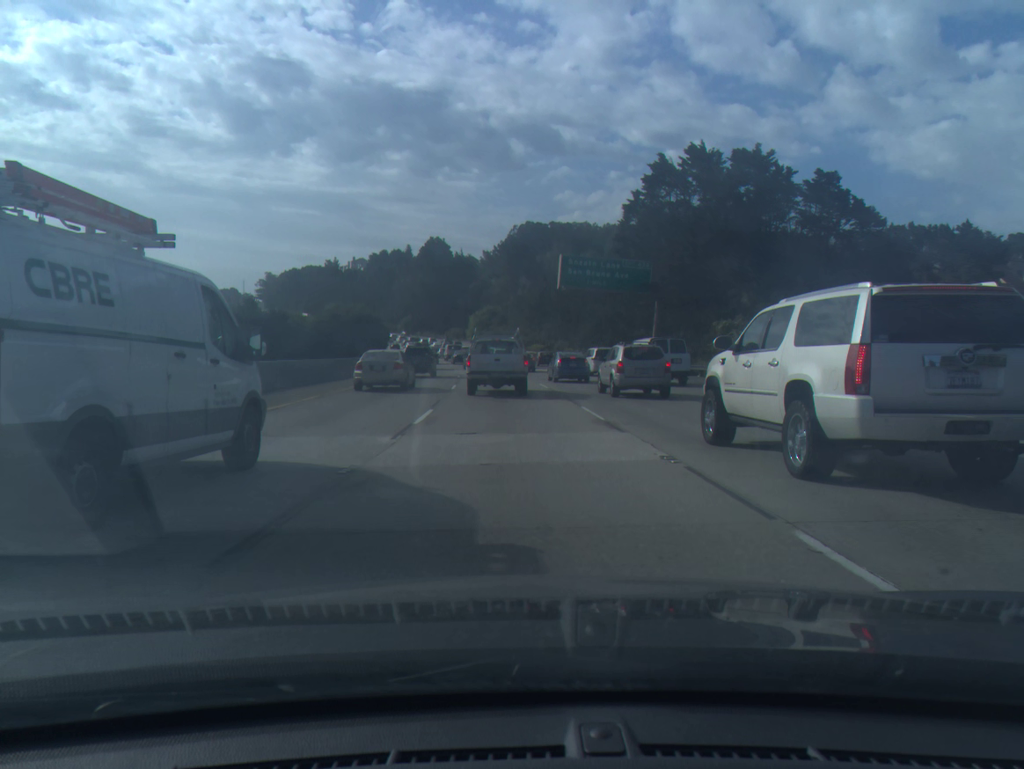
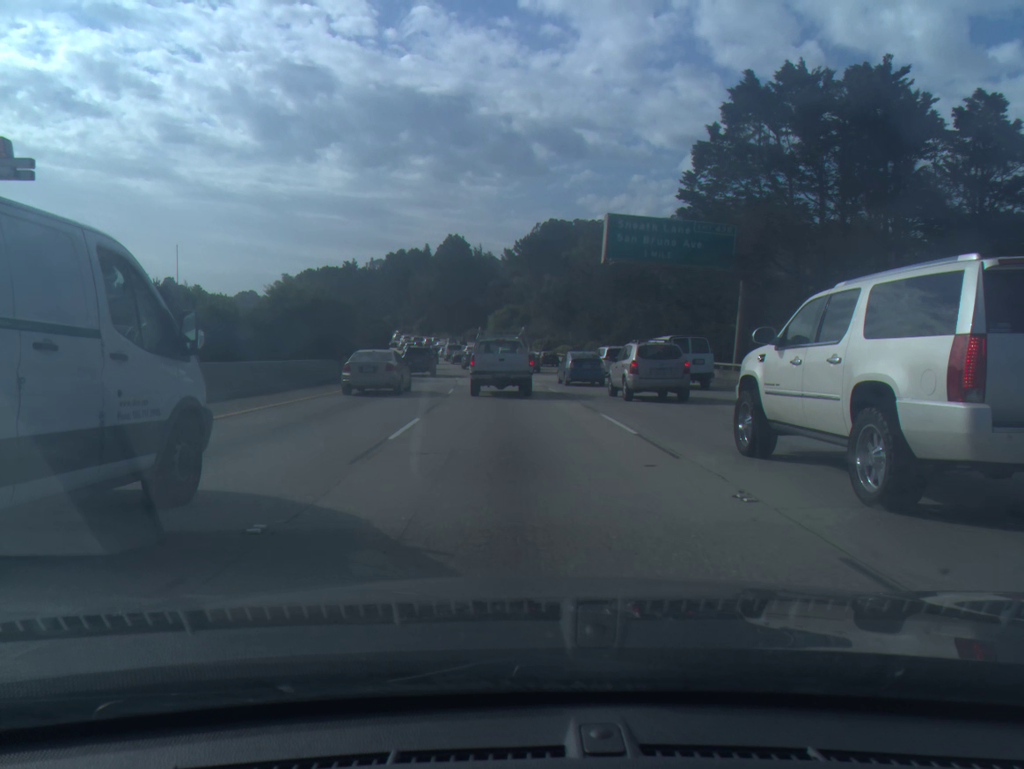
(-0.2, +18.2) m; -1°
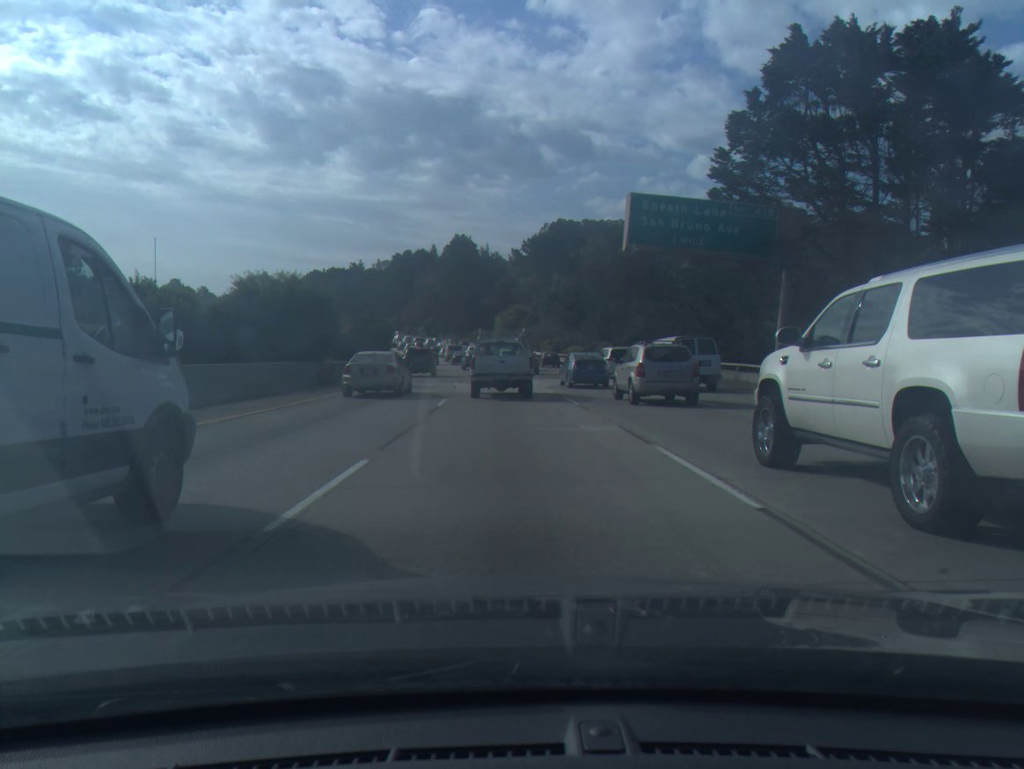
(0.0, +6.0) m; 0°
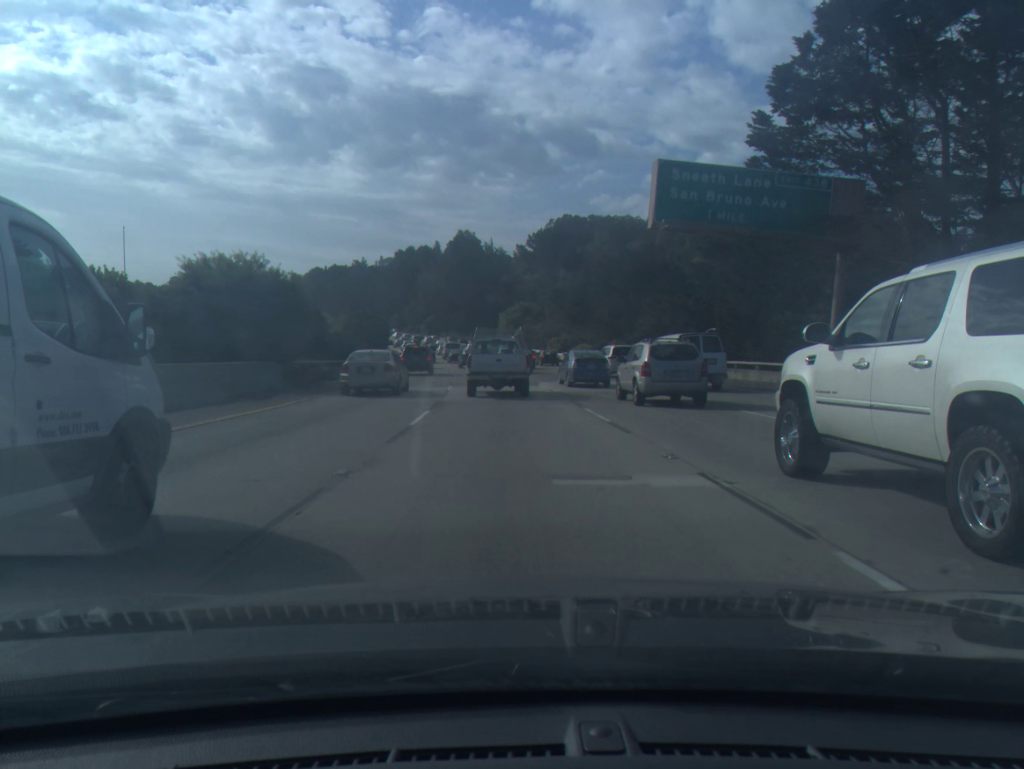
(0.0, +6.0) m; 0°
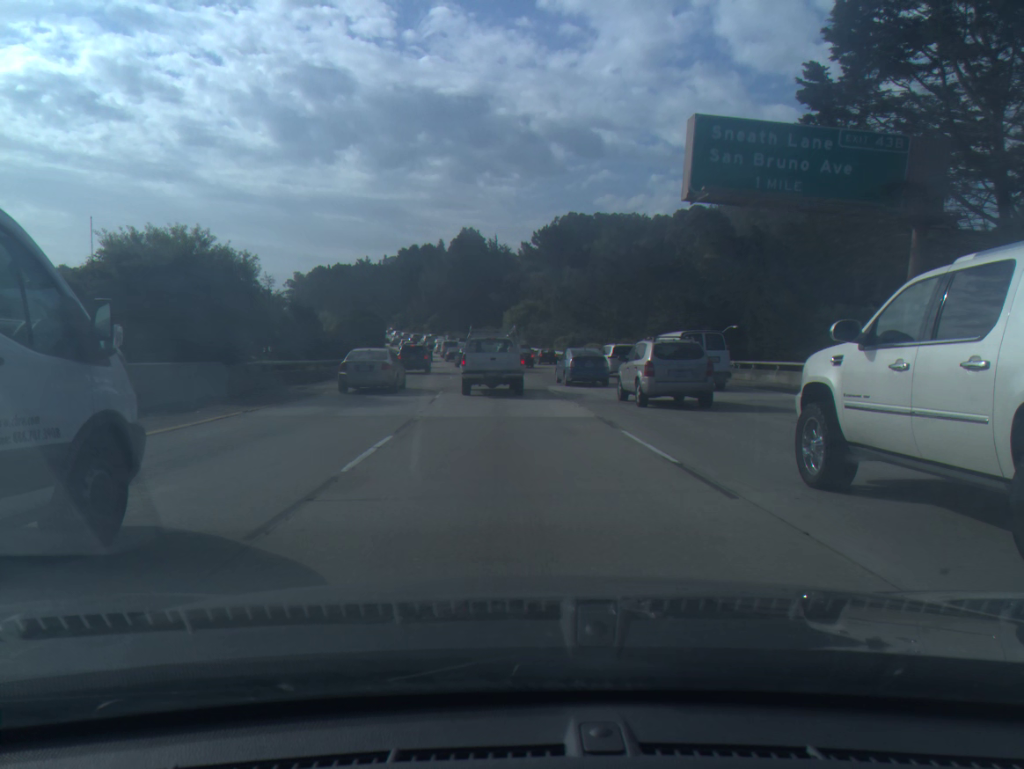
(0.0, +5.9) m; 0°
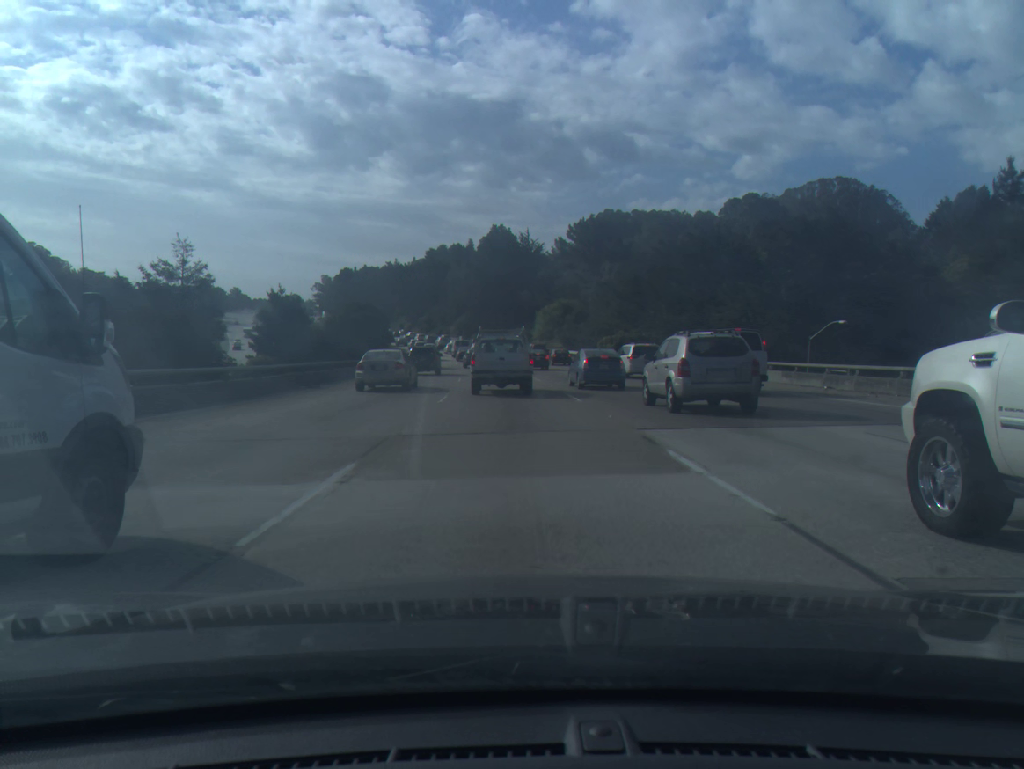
(-0.3, +17.9) m; -3°
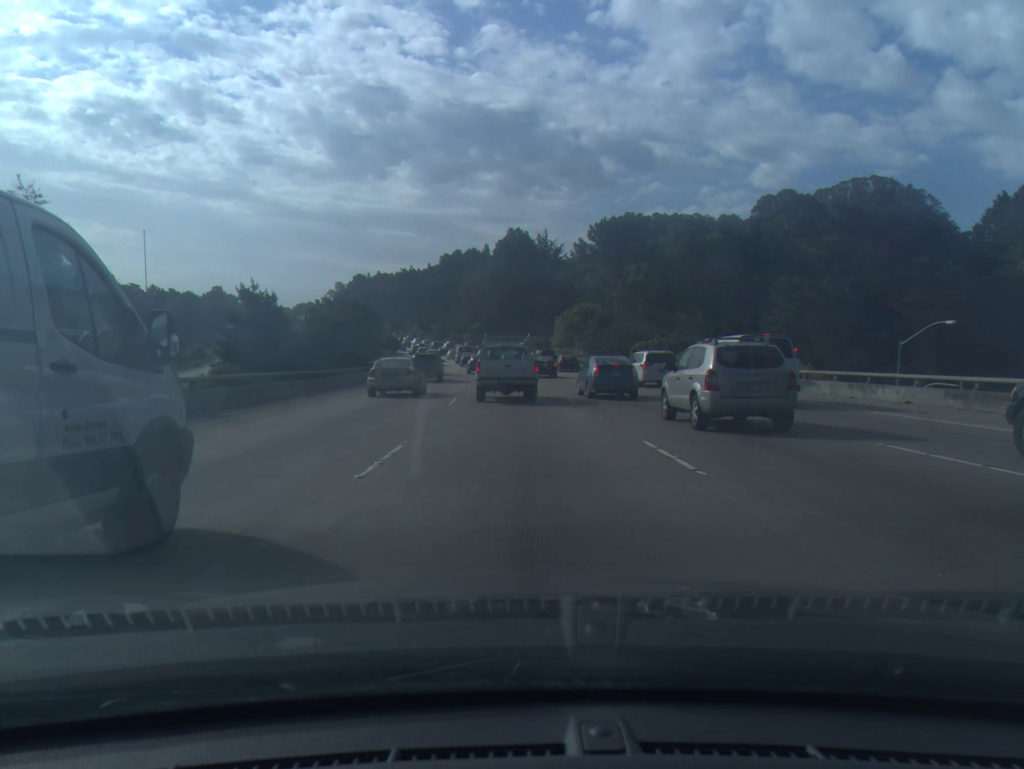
(-0.1, +11.9) m; -1°
